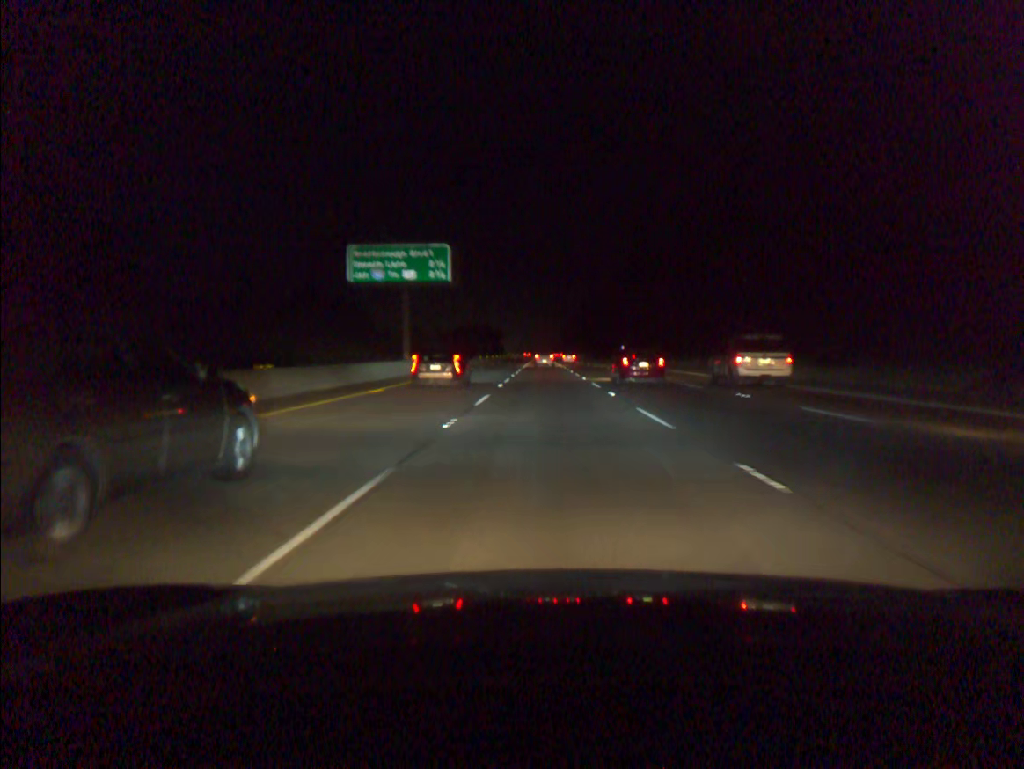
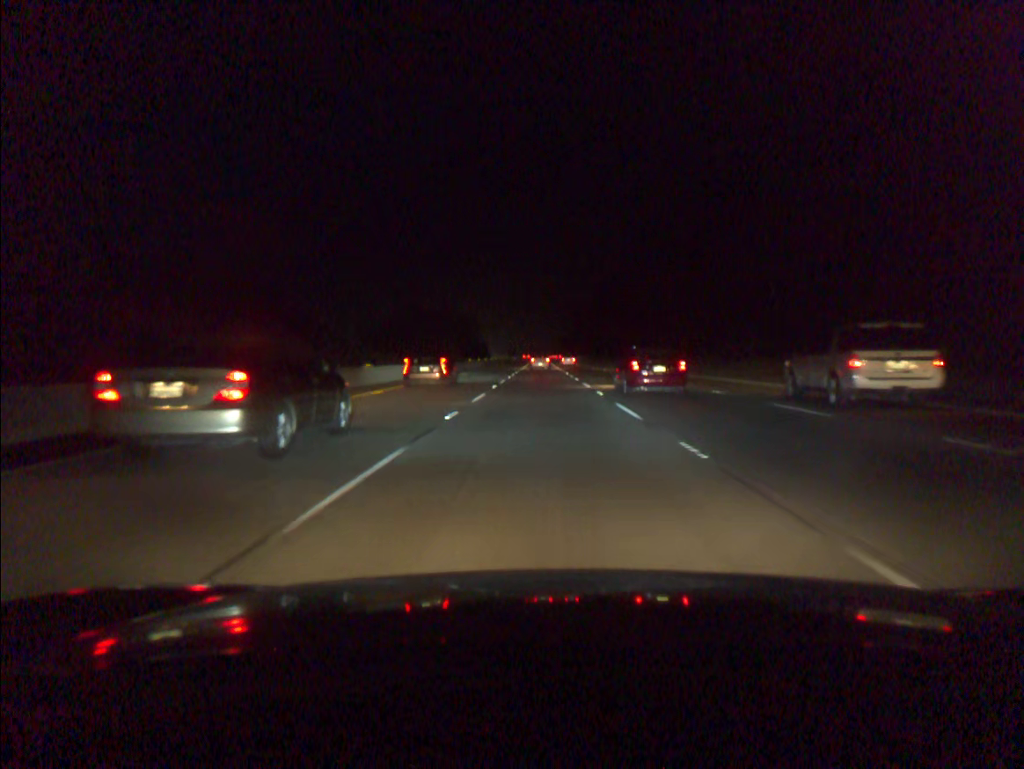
(+0.2, +56.8) m; 0°
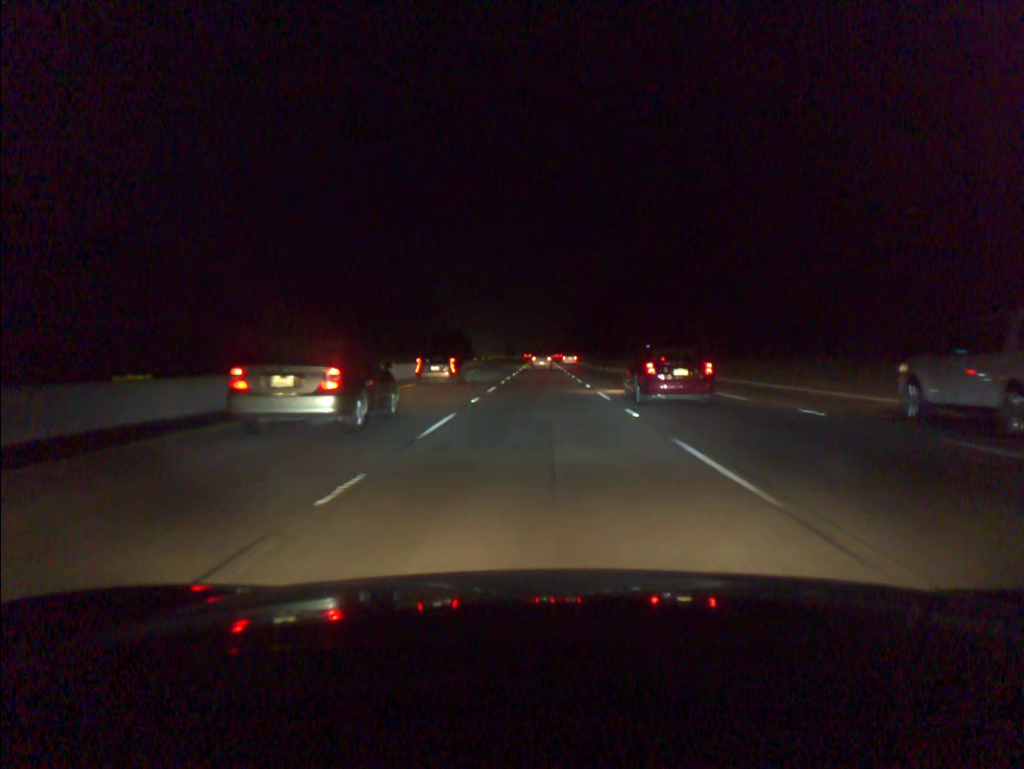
(0.0, +37.7) m; 0°
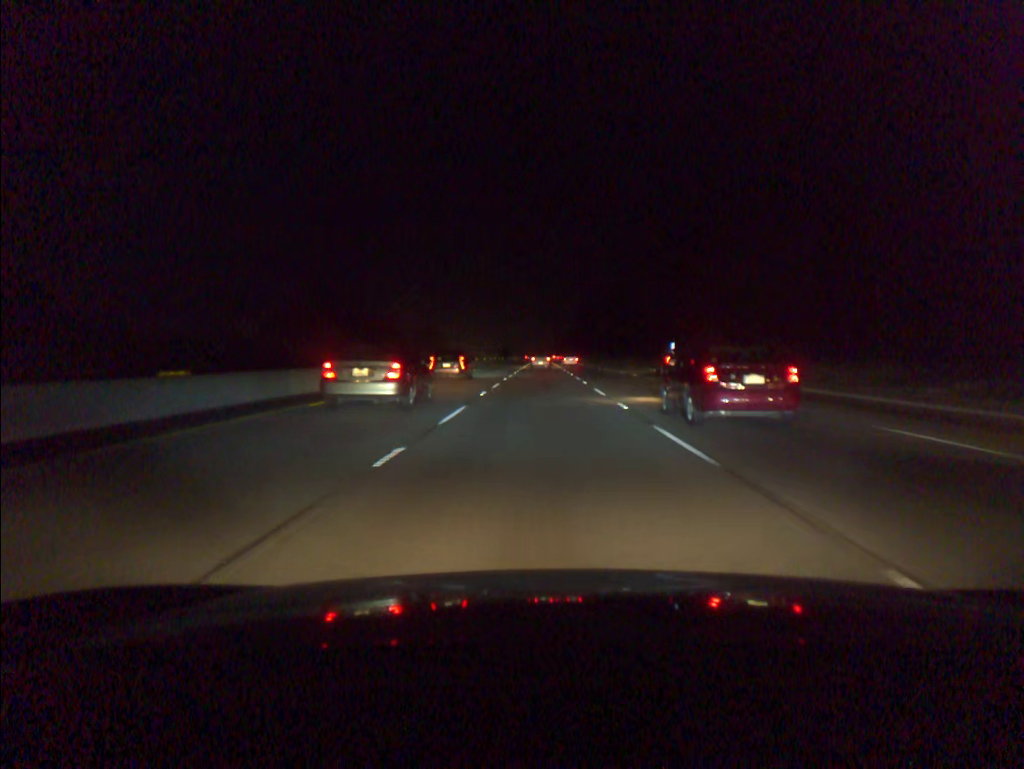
(0.0, +56.4) m; 0°
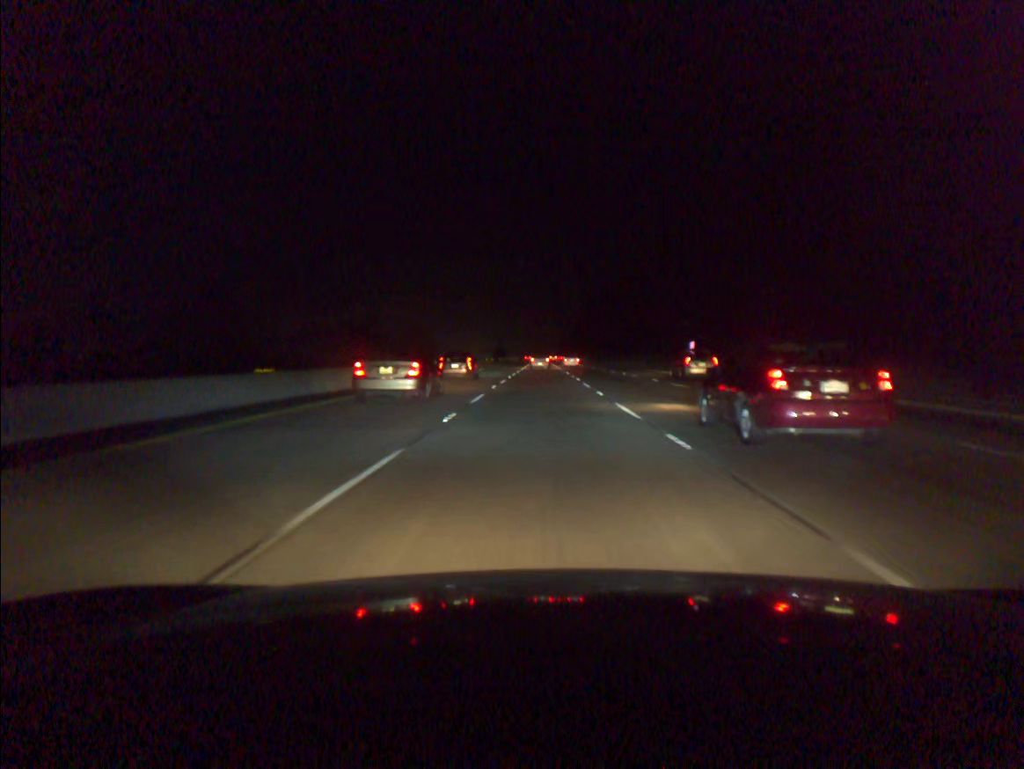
(0.0, +37.6) m; 0°
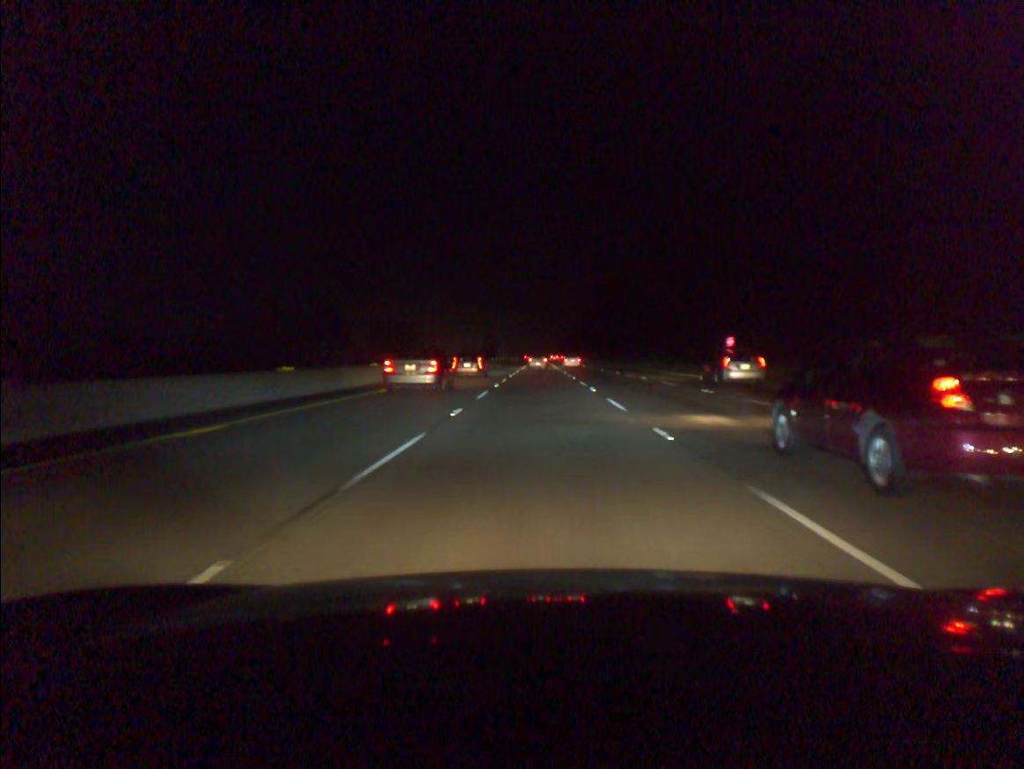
(0.0, +56.4) m; 0°
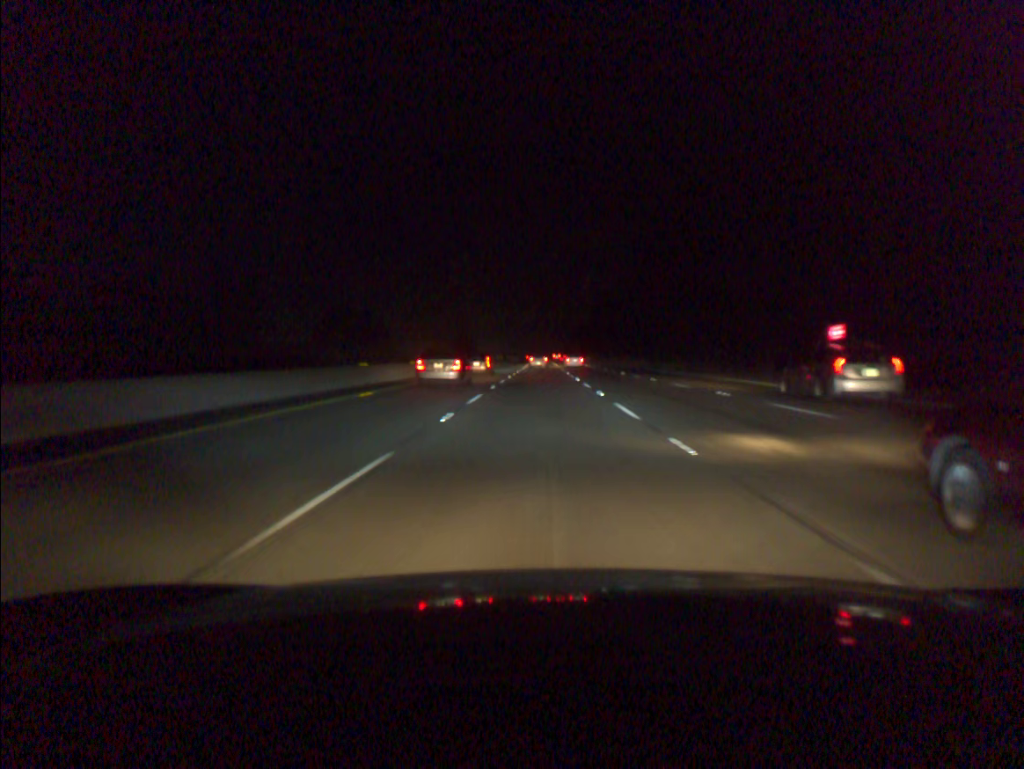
(0.0, +75.7) m; 0°
